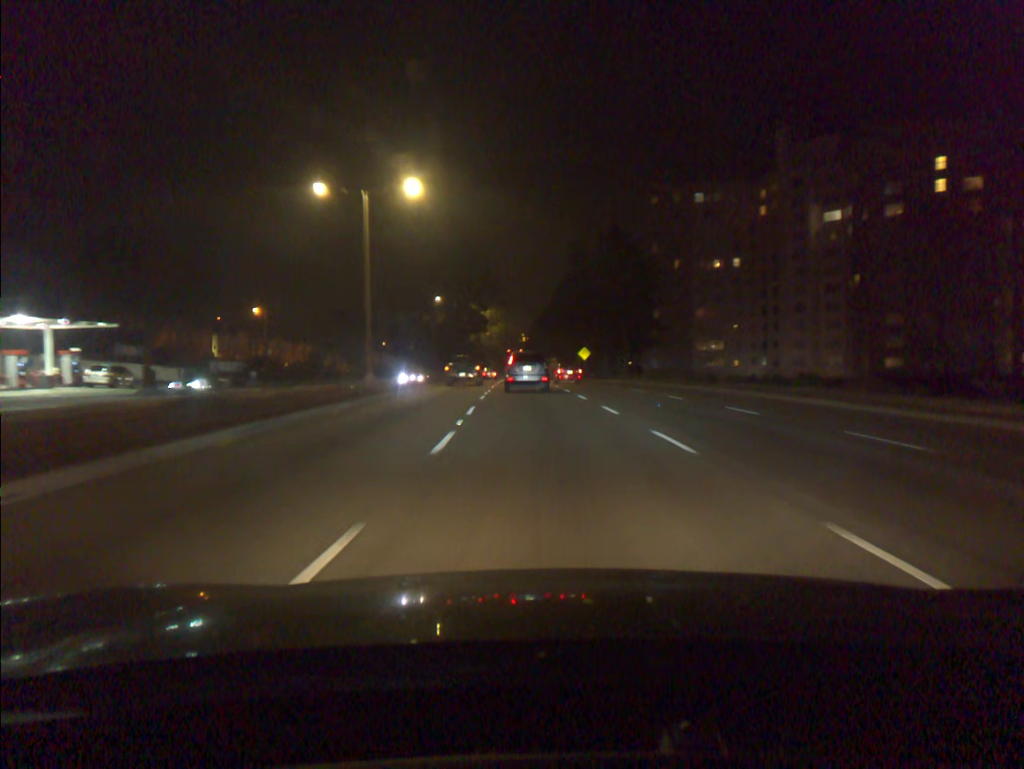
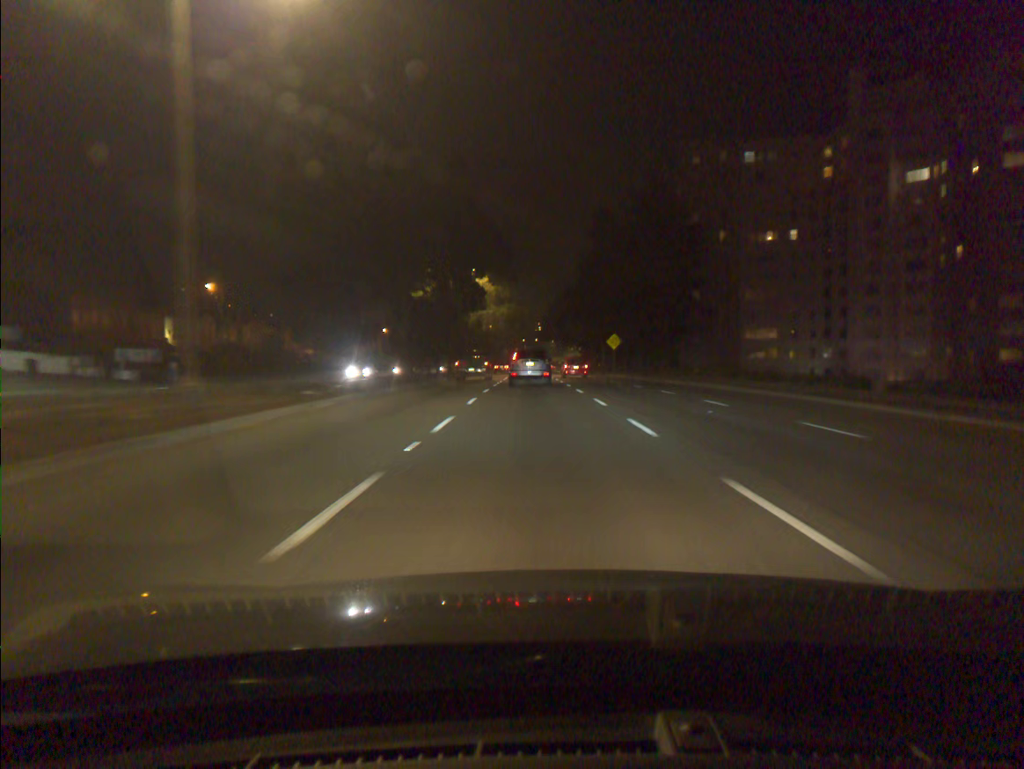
(-0.2, +20.2) m; -1°
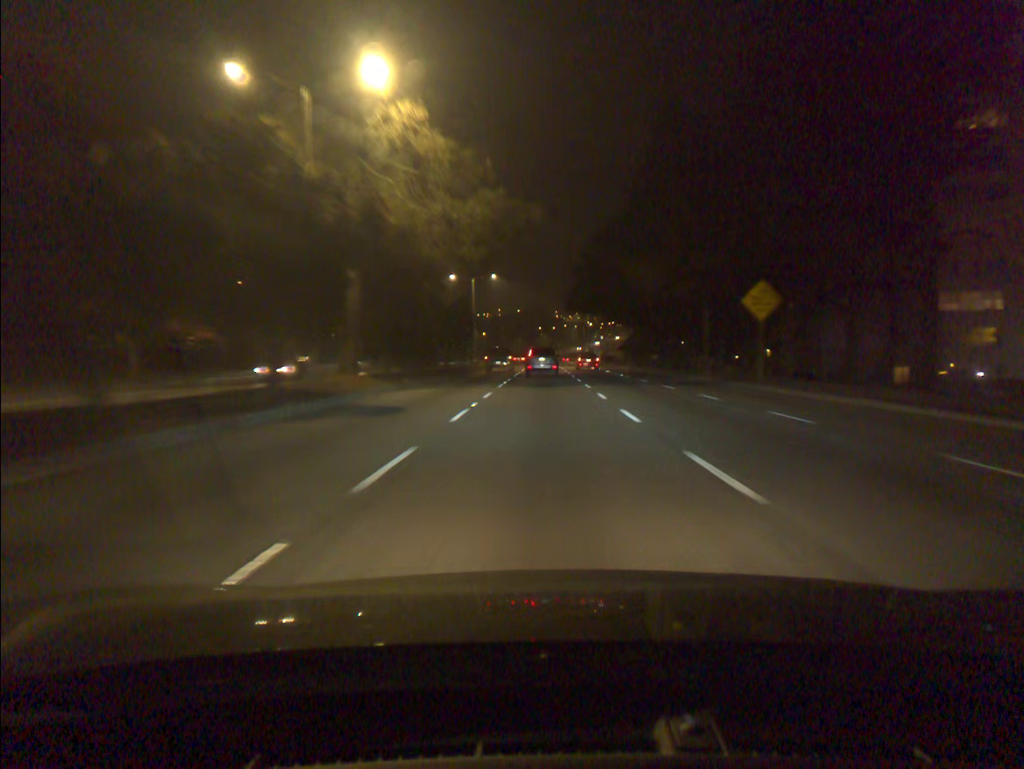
(-0.6, +49.6) m; -1°
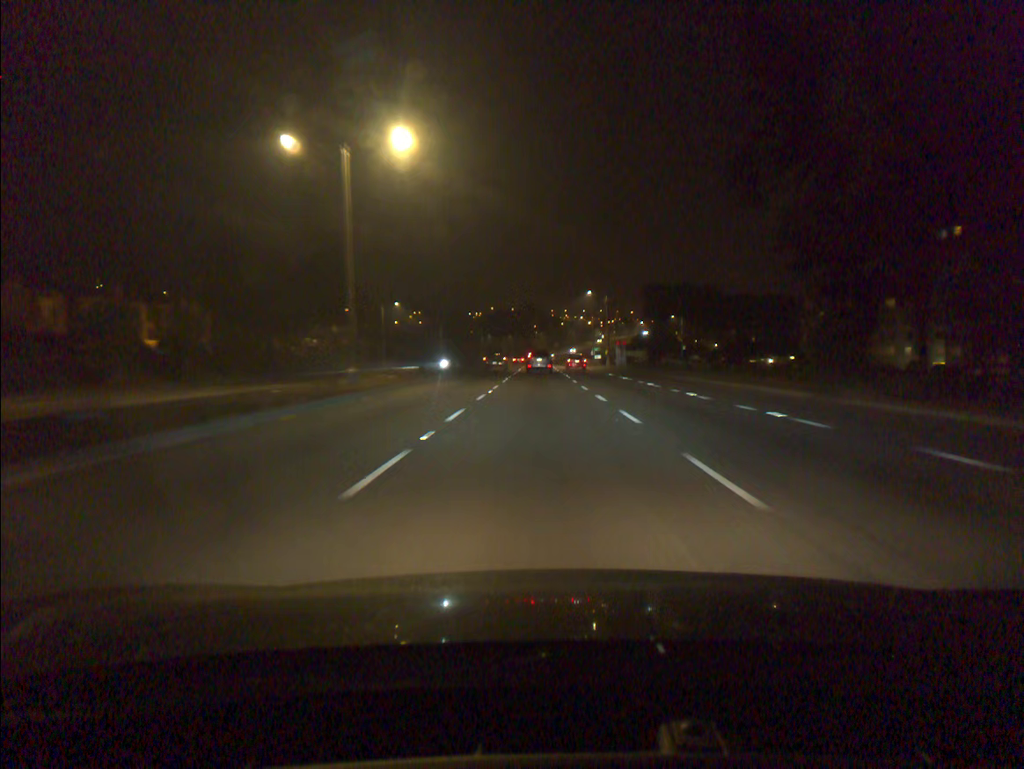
(0.0, +51.6) m; 0°
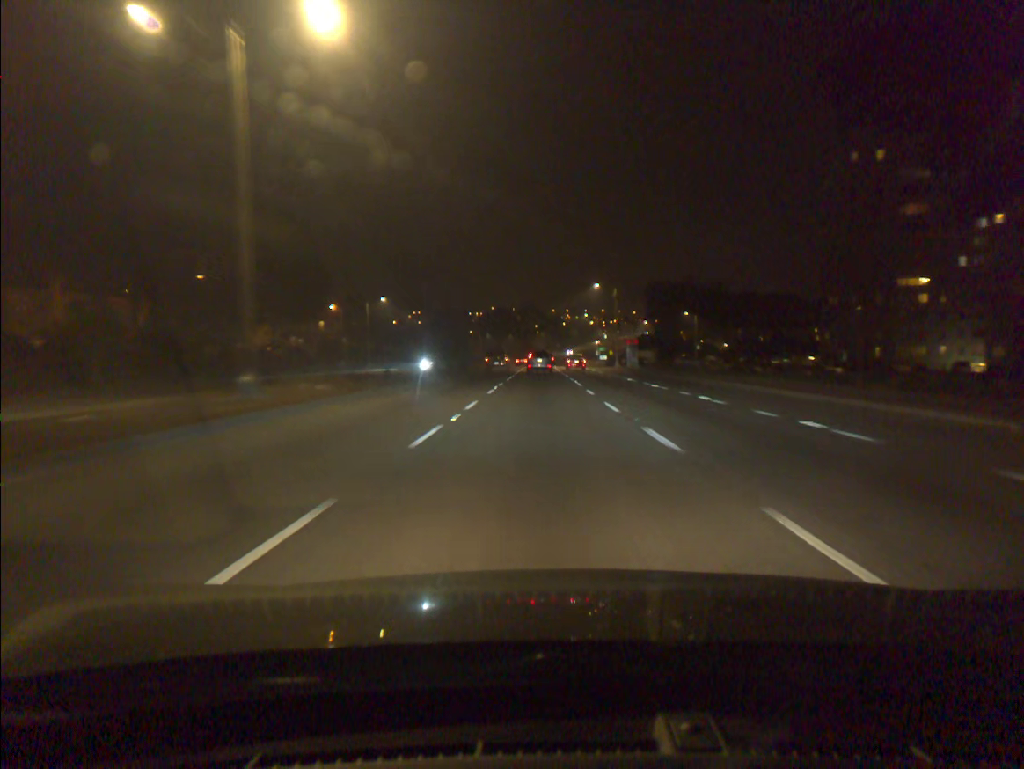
(0.0, +10.9) m; 0°
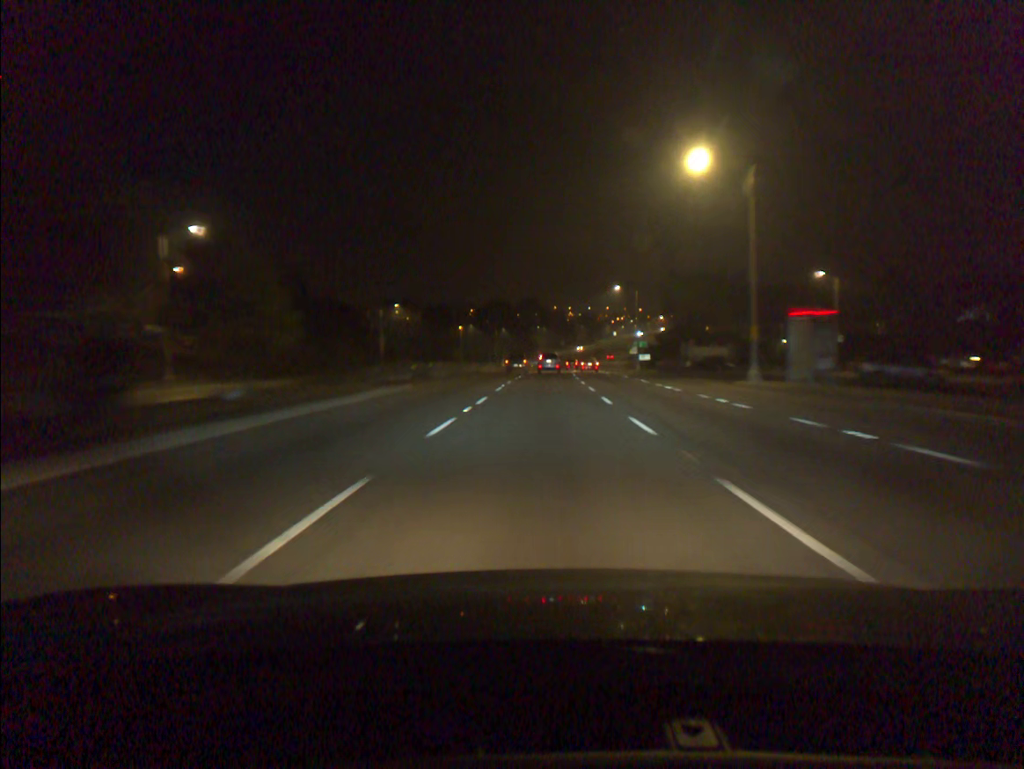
(-0.2, +57.5) m; 0°
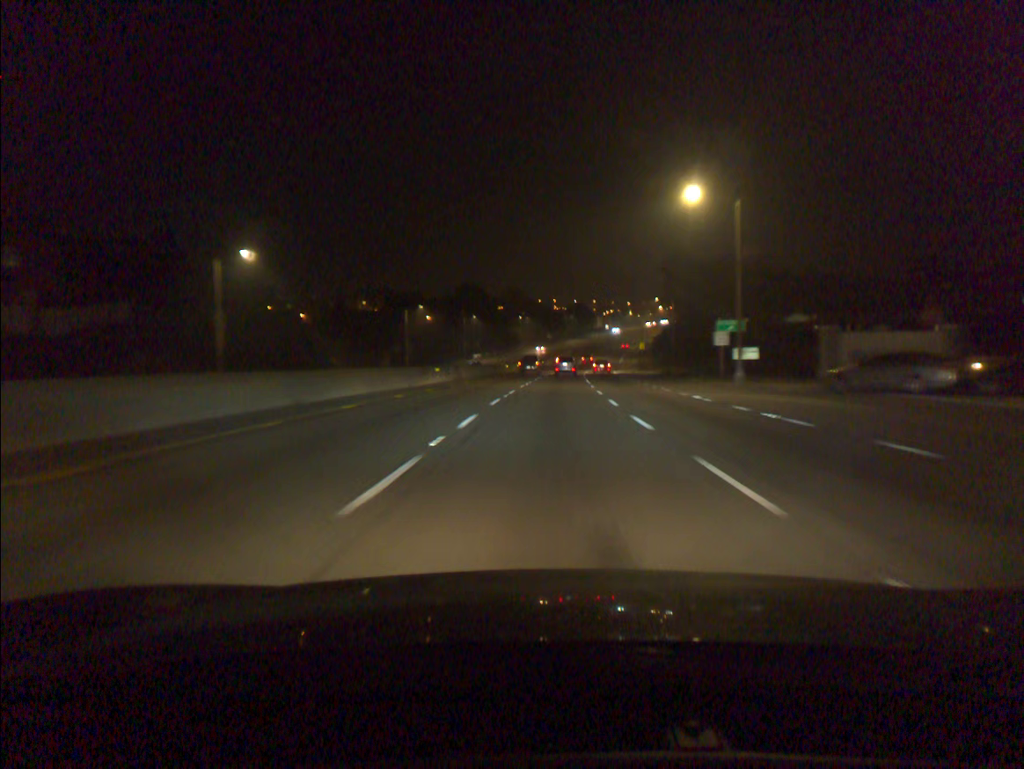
(+0.3, +50.1) m; +1°
